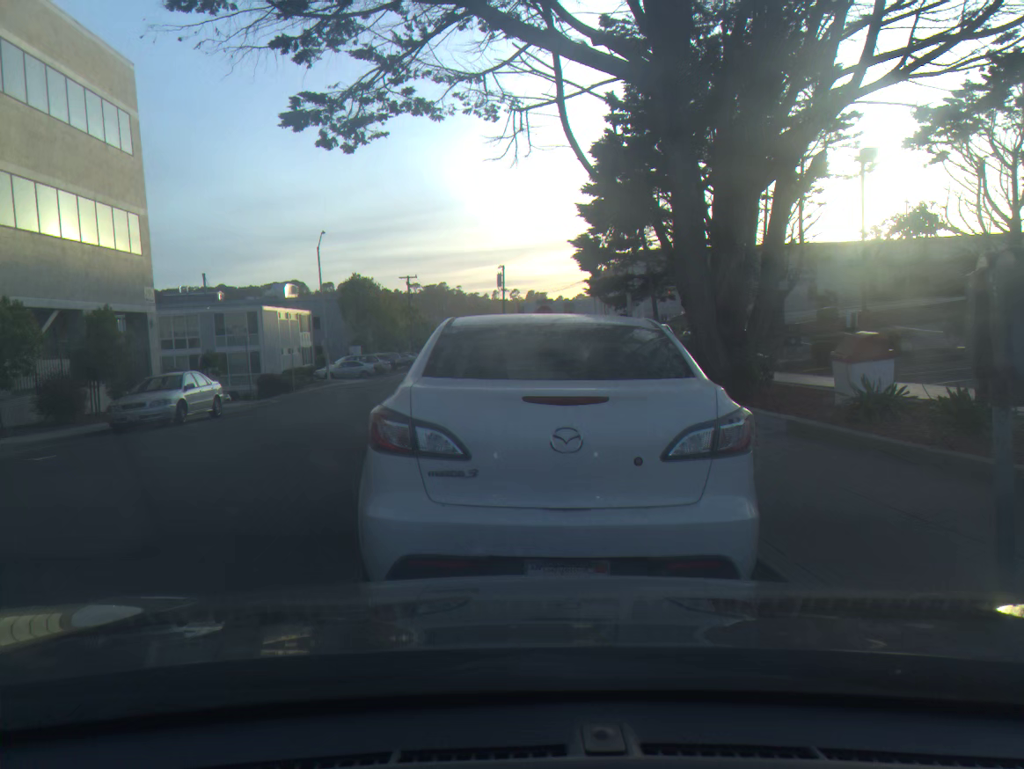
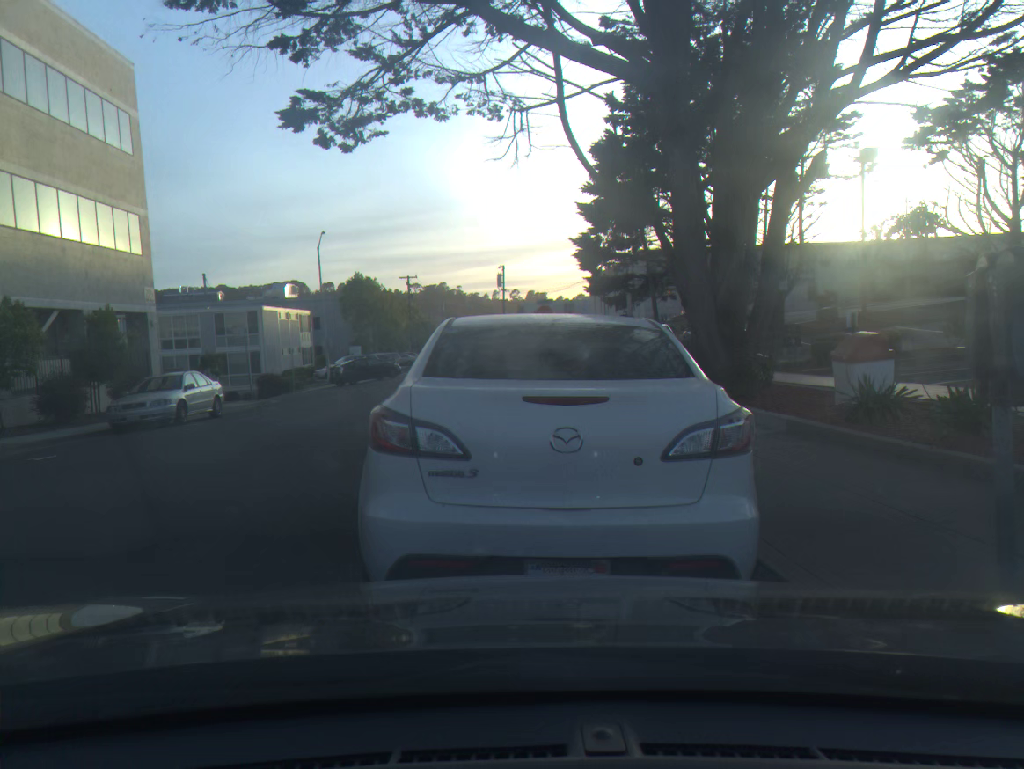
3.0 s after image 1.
(0.0, 0.0) m; 0°
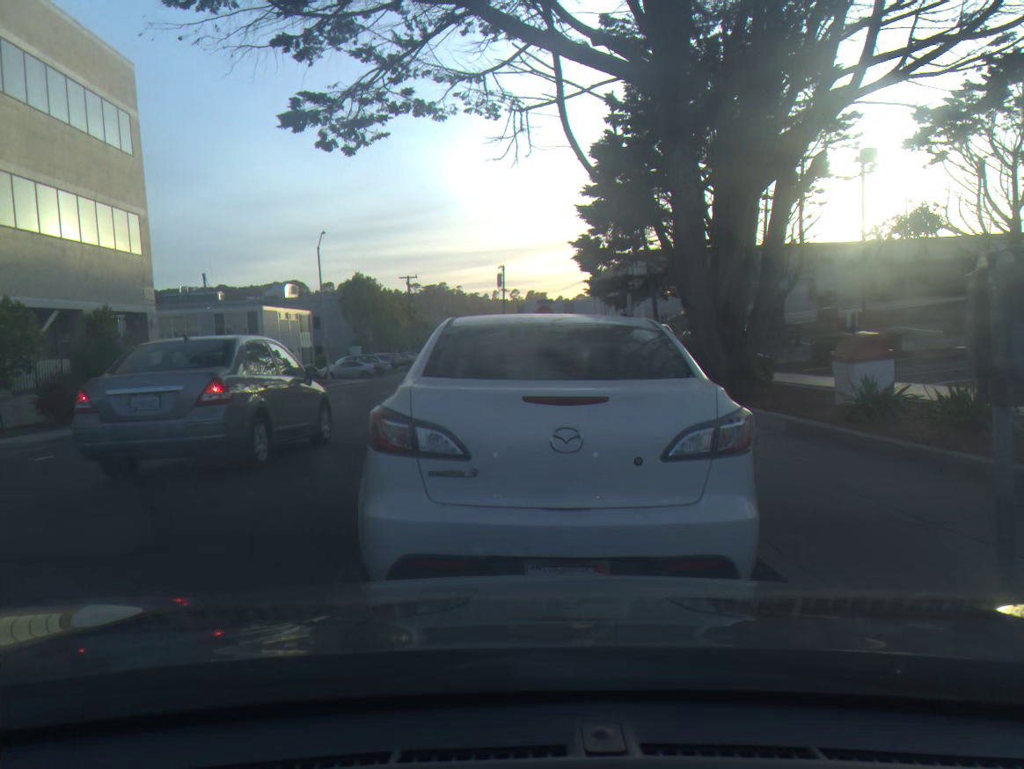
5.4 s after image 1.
(0.0, 0.0) m; 0°
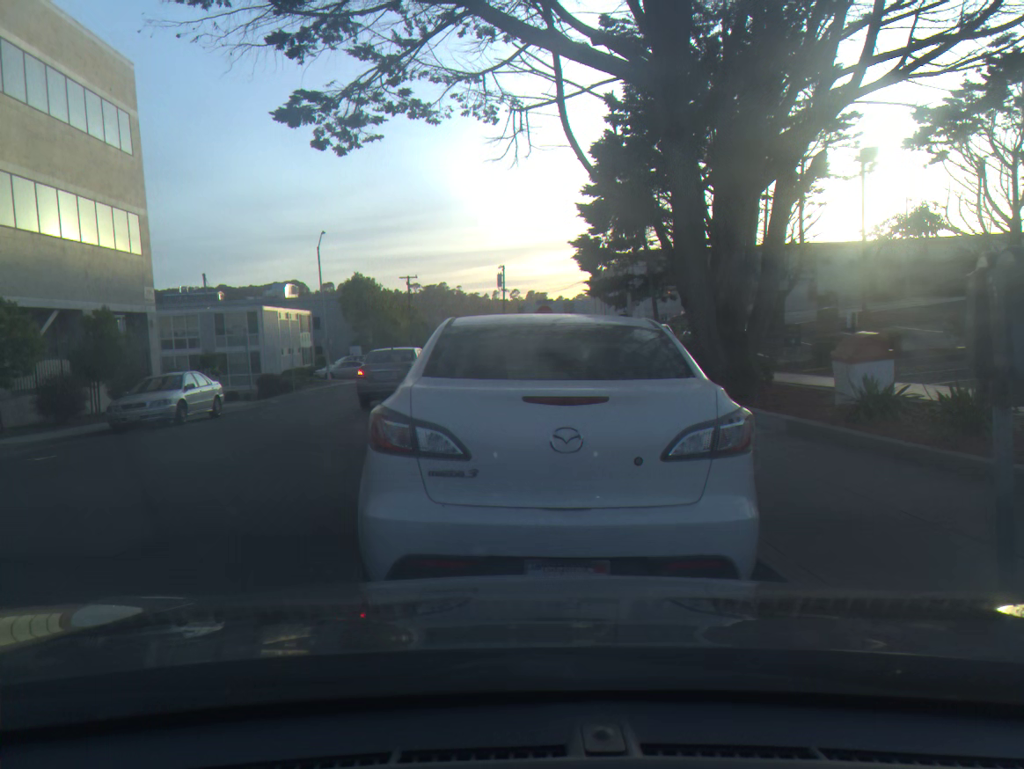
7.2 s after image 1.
(0.0, 0.0) m; 0°
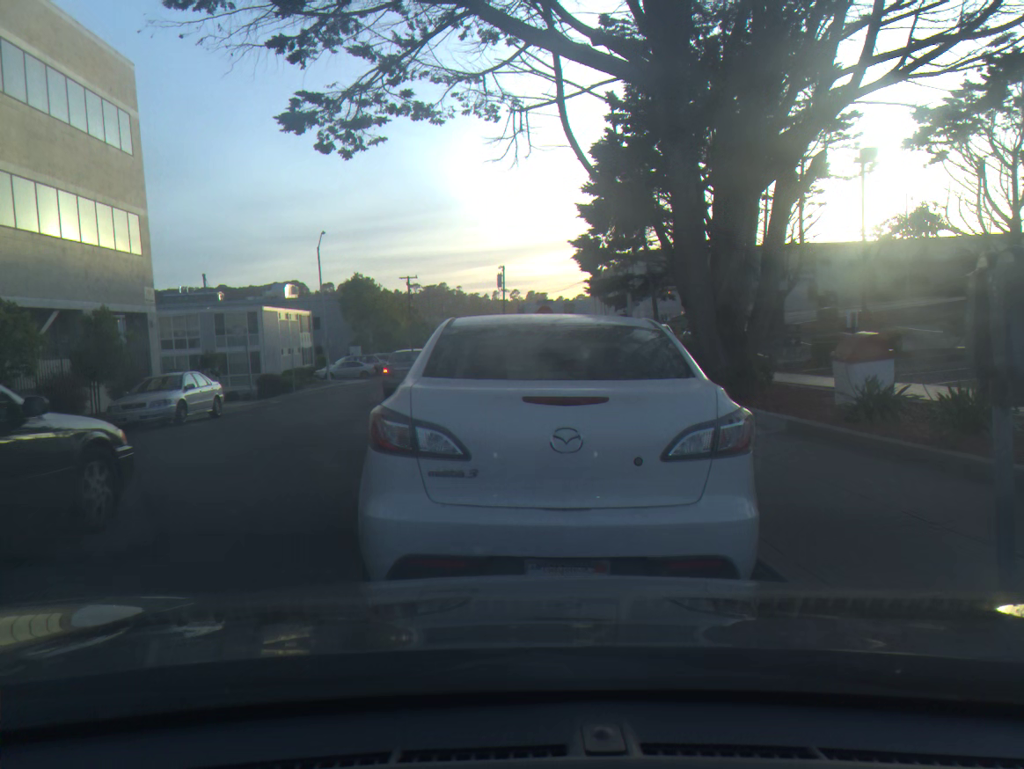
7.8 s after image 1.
(0.0, 0.0) m; 0°
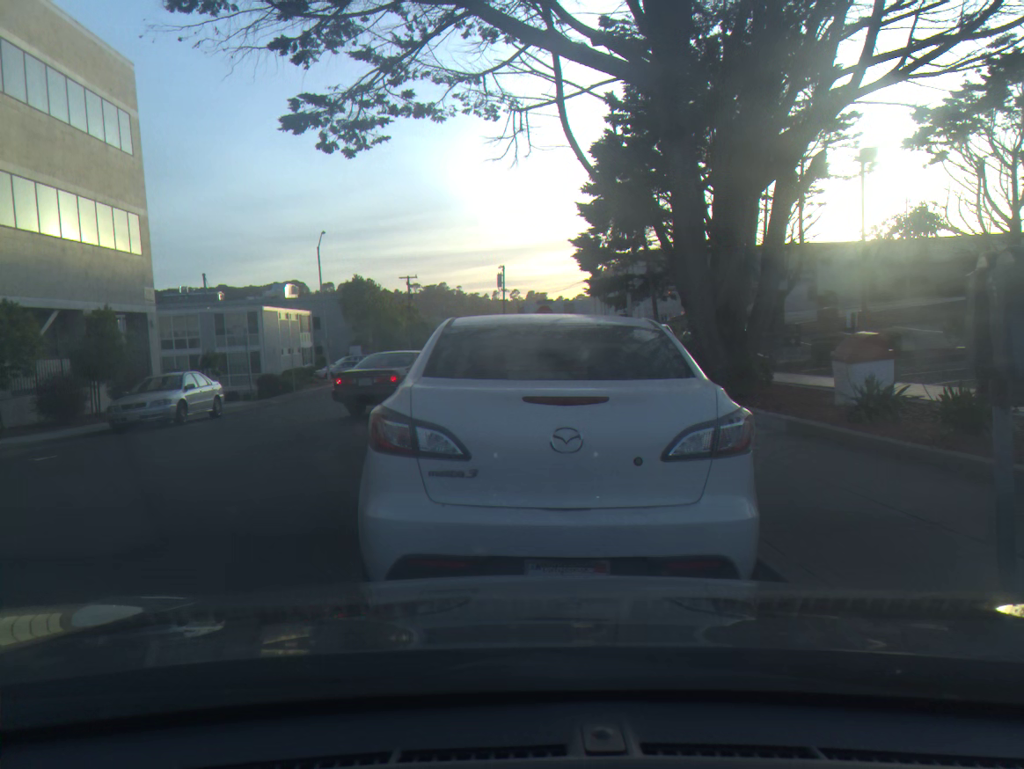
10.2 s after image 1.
(0.0, 0.0) m; 0°
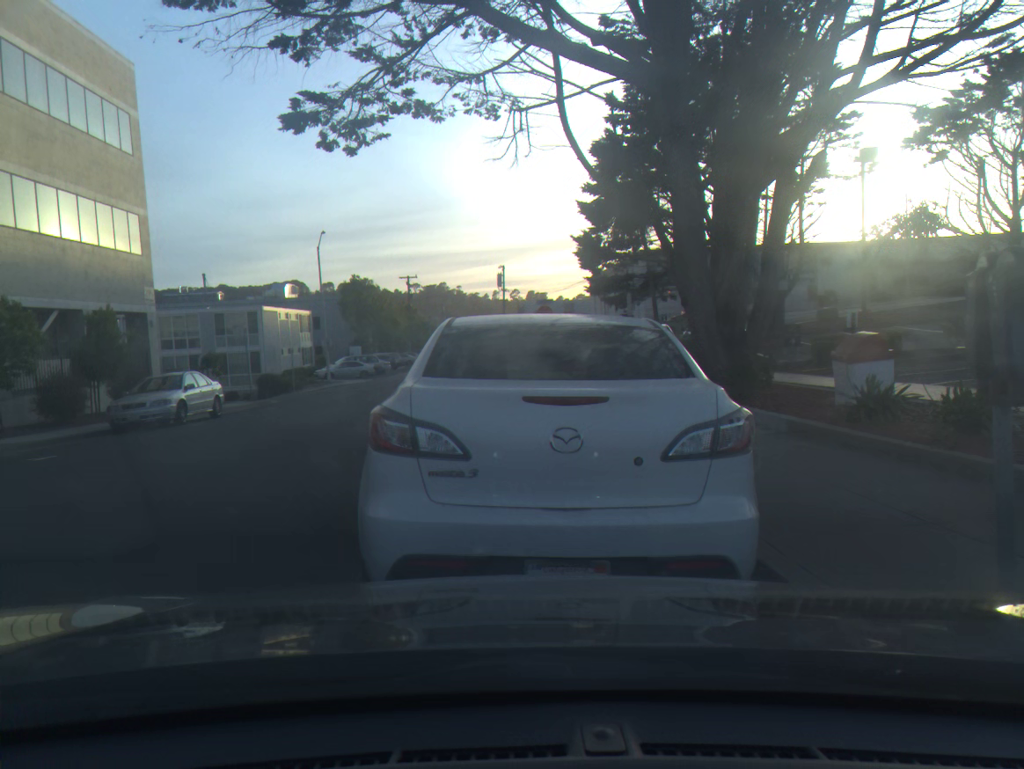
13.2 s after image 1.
(0.0, 0.0) m; 0°
